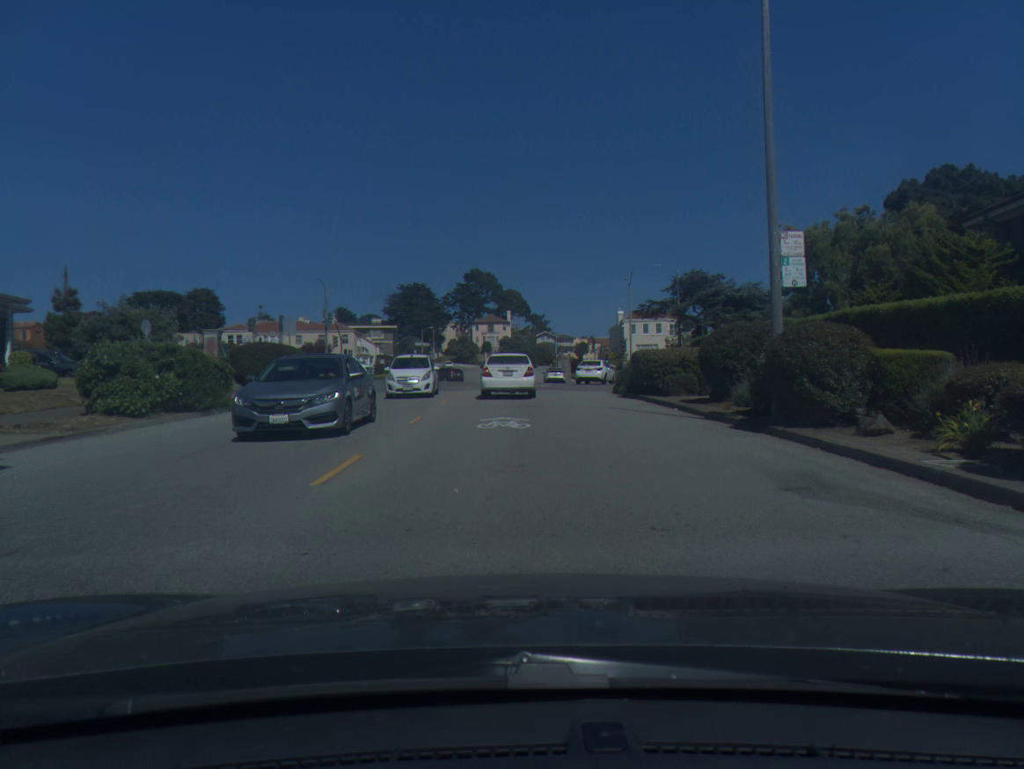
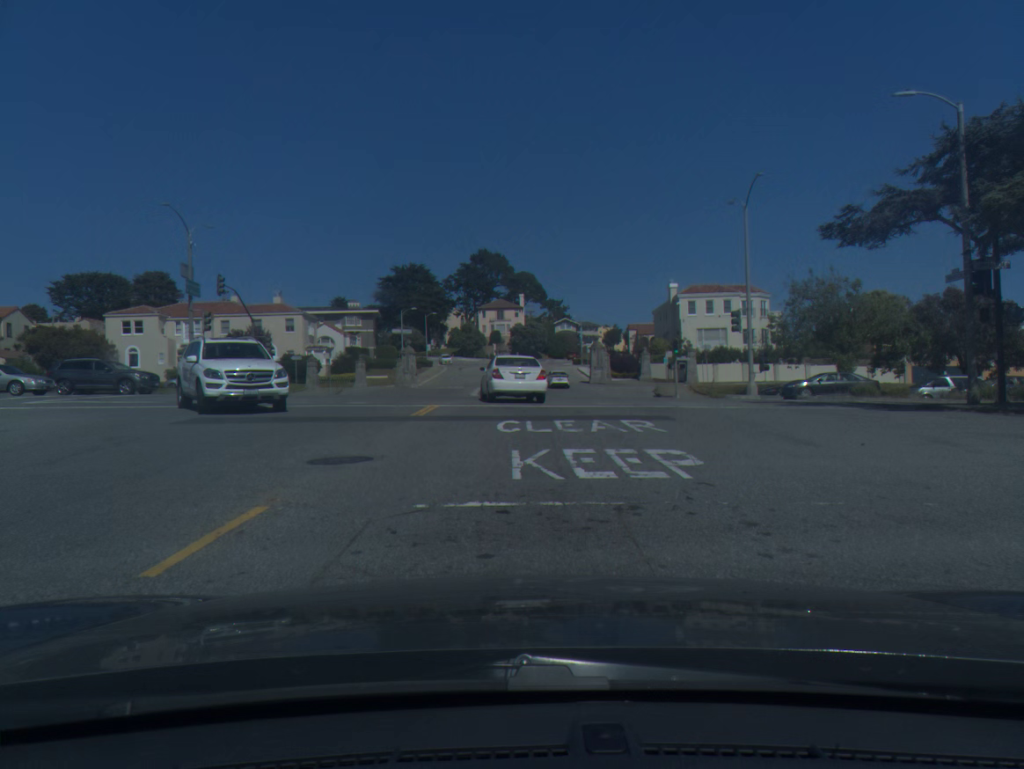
(-0.7, +32.9) m; -2°
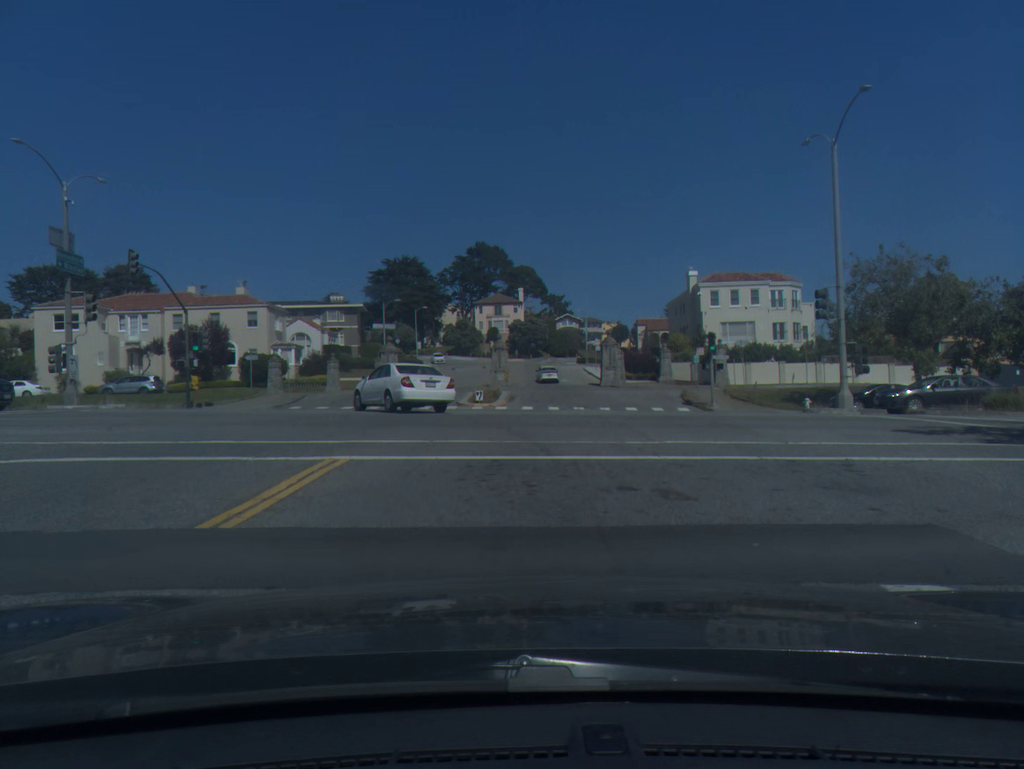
(0.0, +11.0) m; 0°
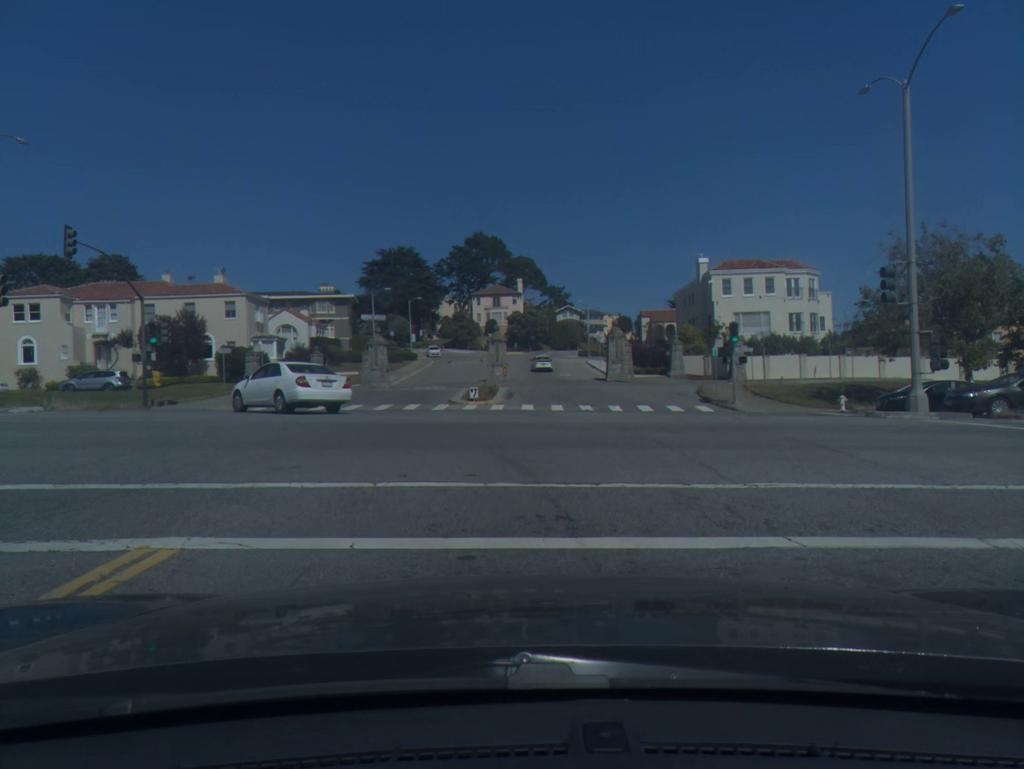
(0.0, +5.0) m; 0°
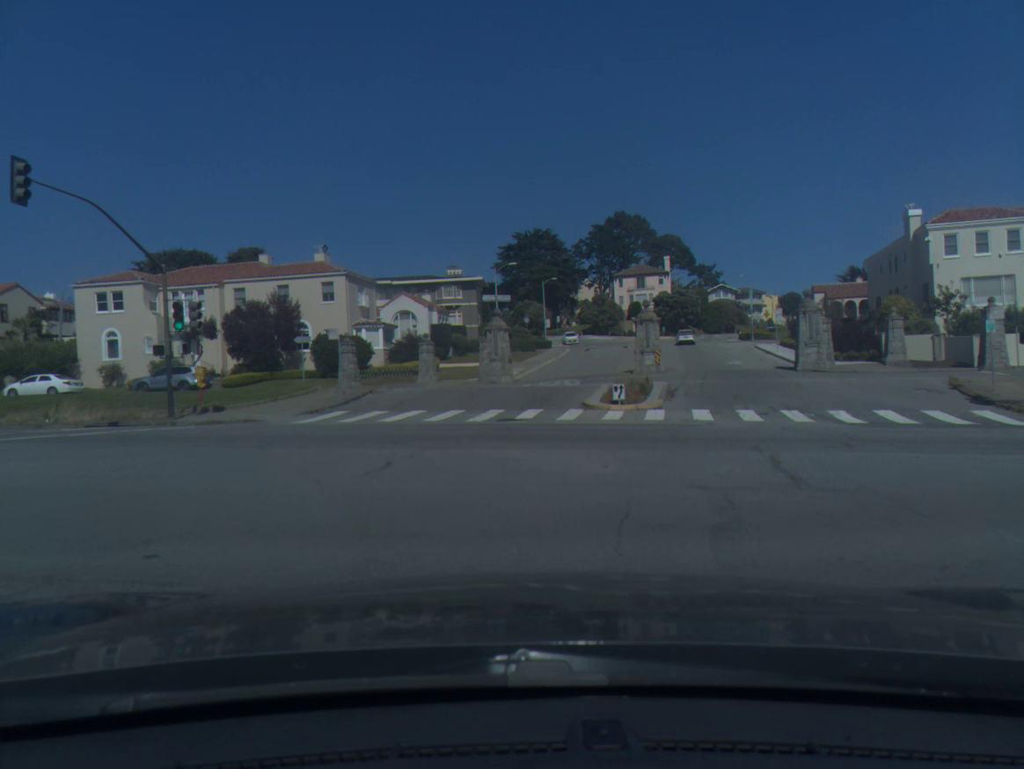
(-0.8, +13.4) m; -12°
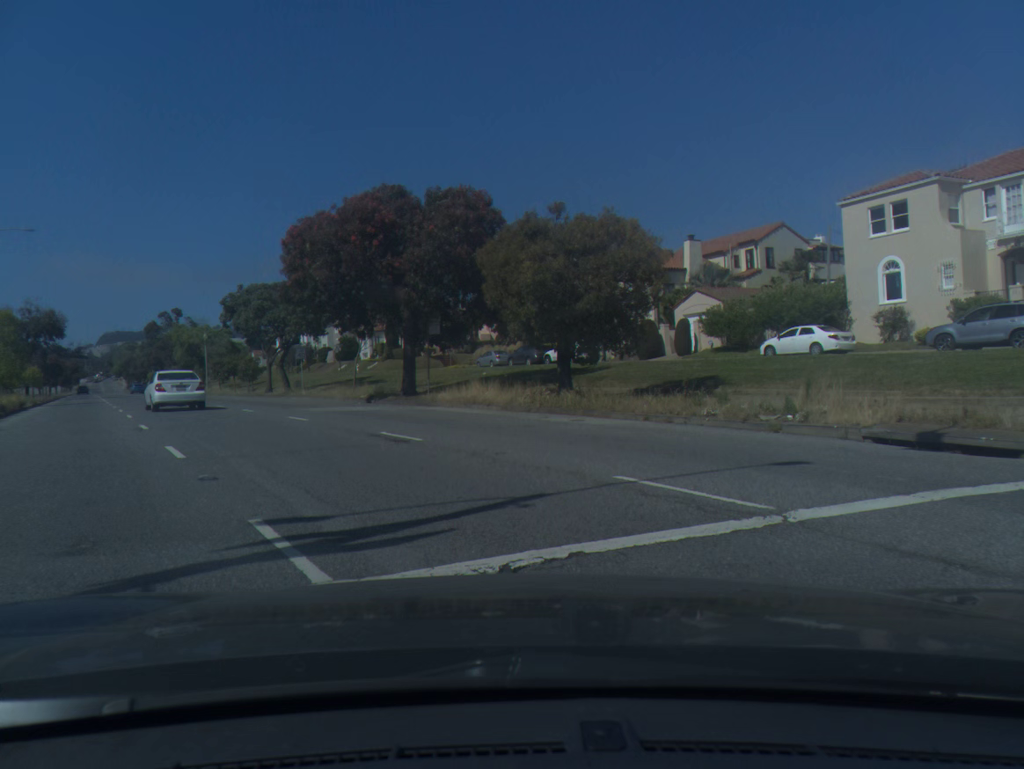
(-8.3, +17.3) m; -52°
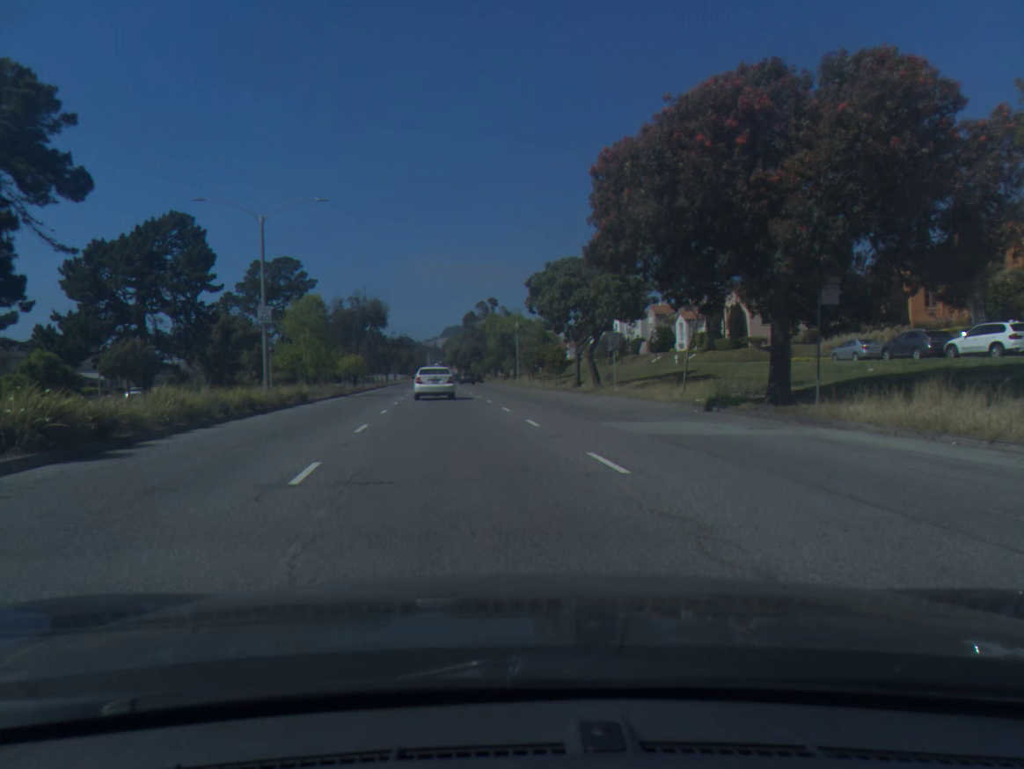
(-2.3, +11.1) m; -21°
